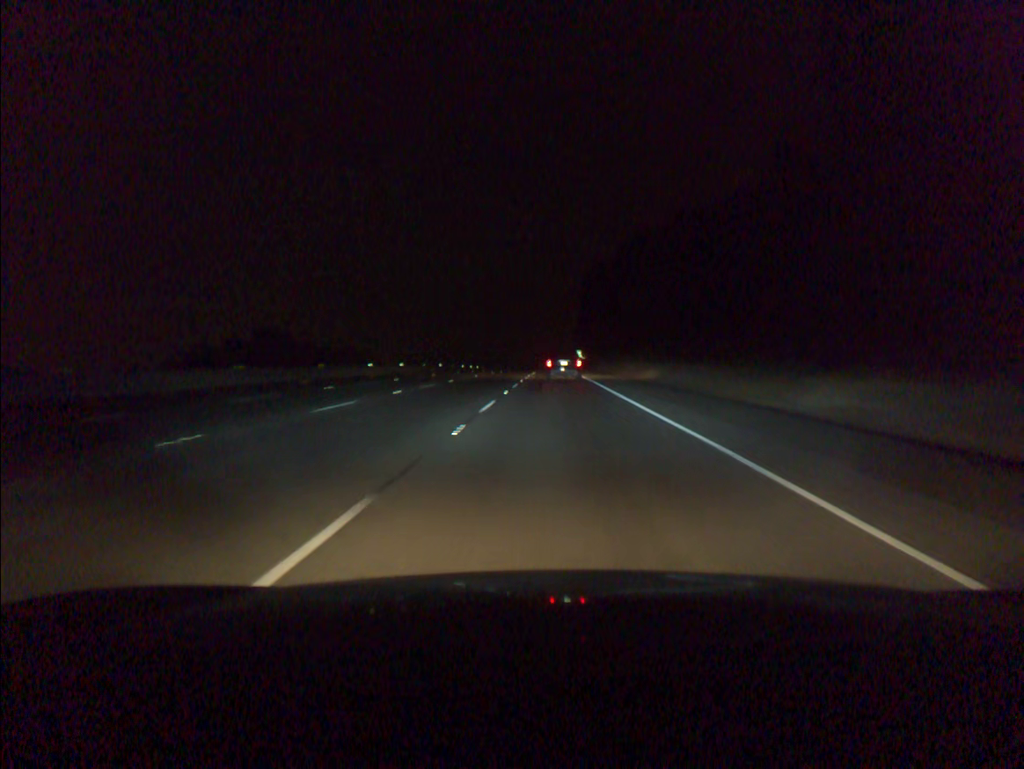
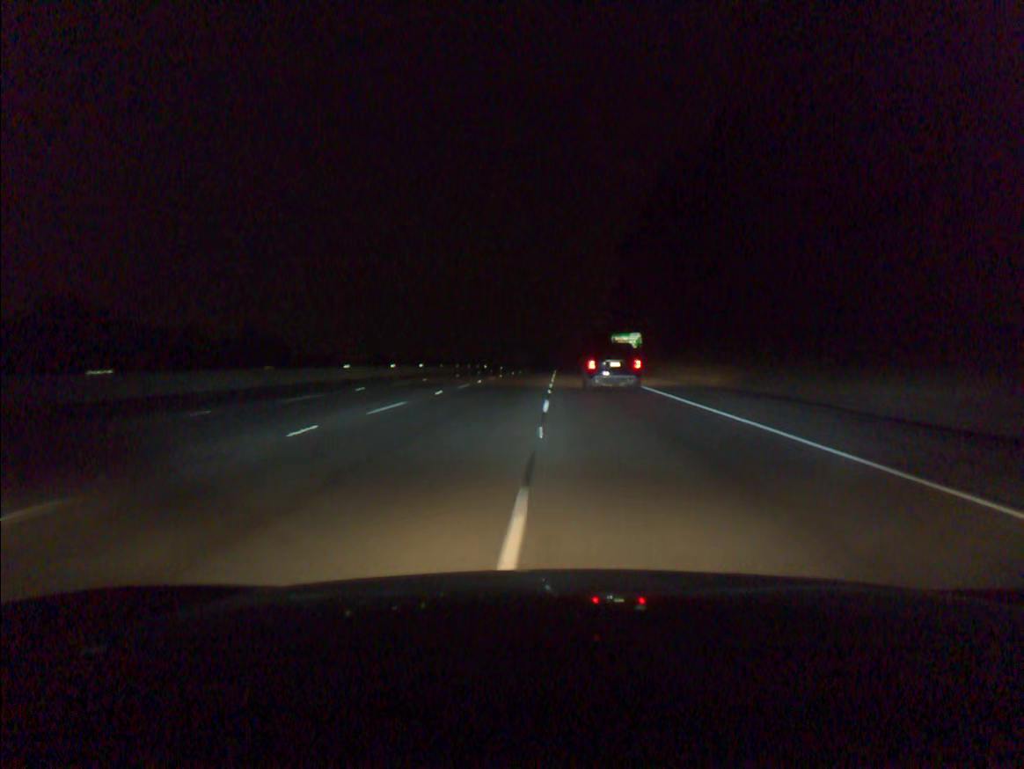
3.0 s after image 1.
(-0.2, +88.0) m; -1°
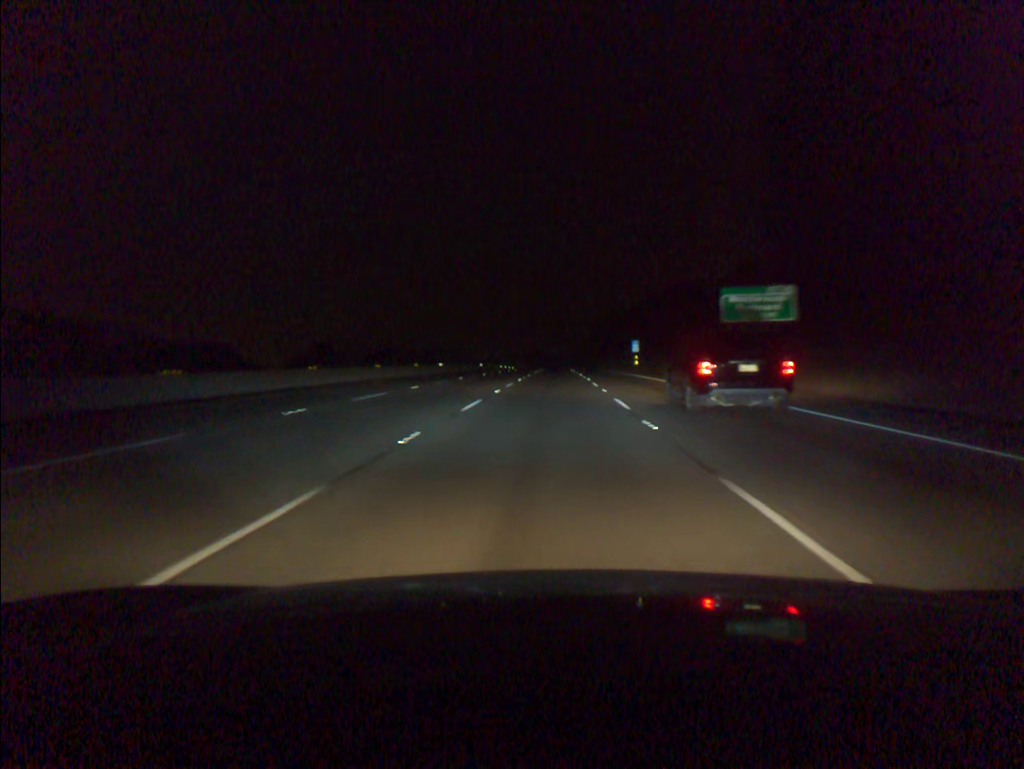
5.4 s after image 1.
(-0.4, +72.4) m; 0°
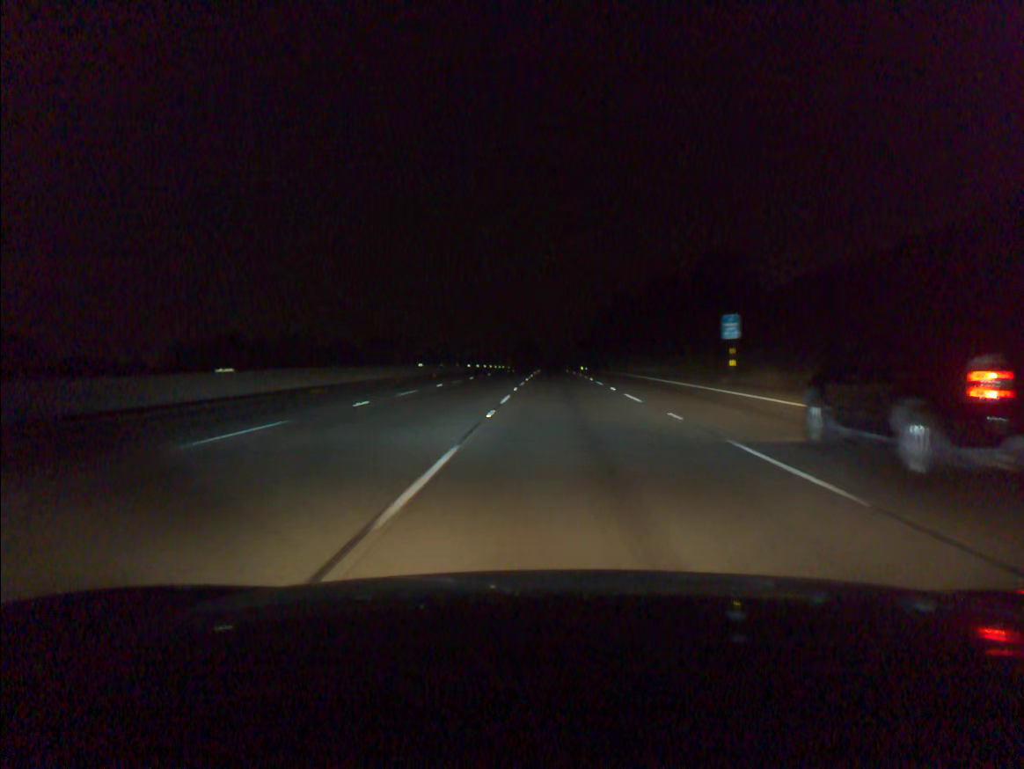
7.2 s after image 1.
(+0.3, +55.5) m; +1°
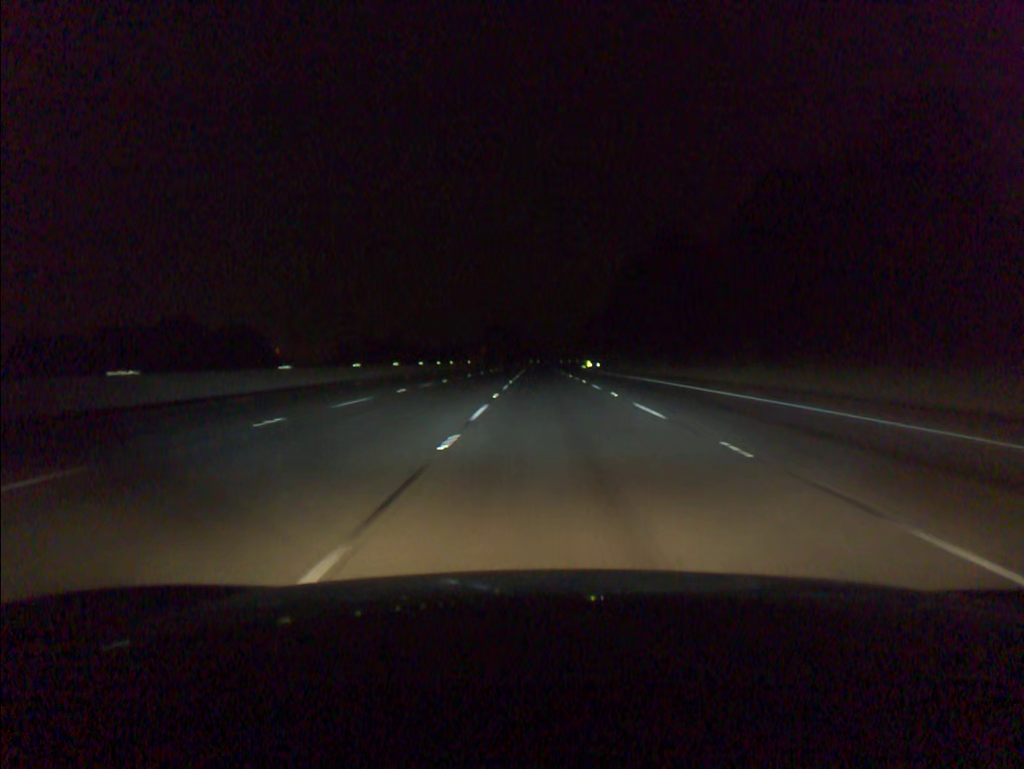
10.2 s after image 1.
(+0.8, +93.9) m; +1°
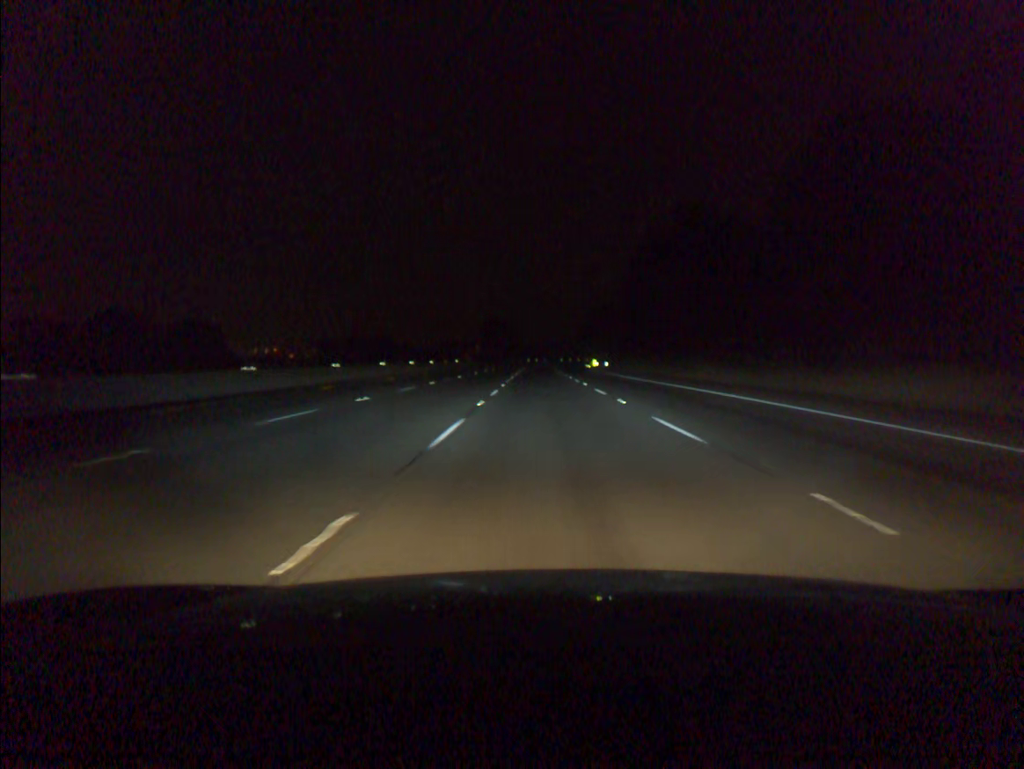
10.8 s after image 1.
(0.0, +19.0) m; 0°
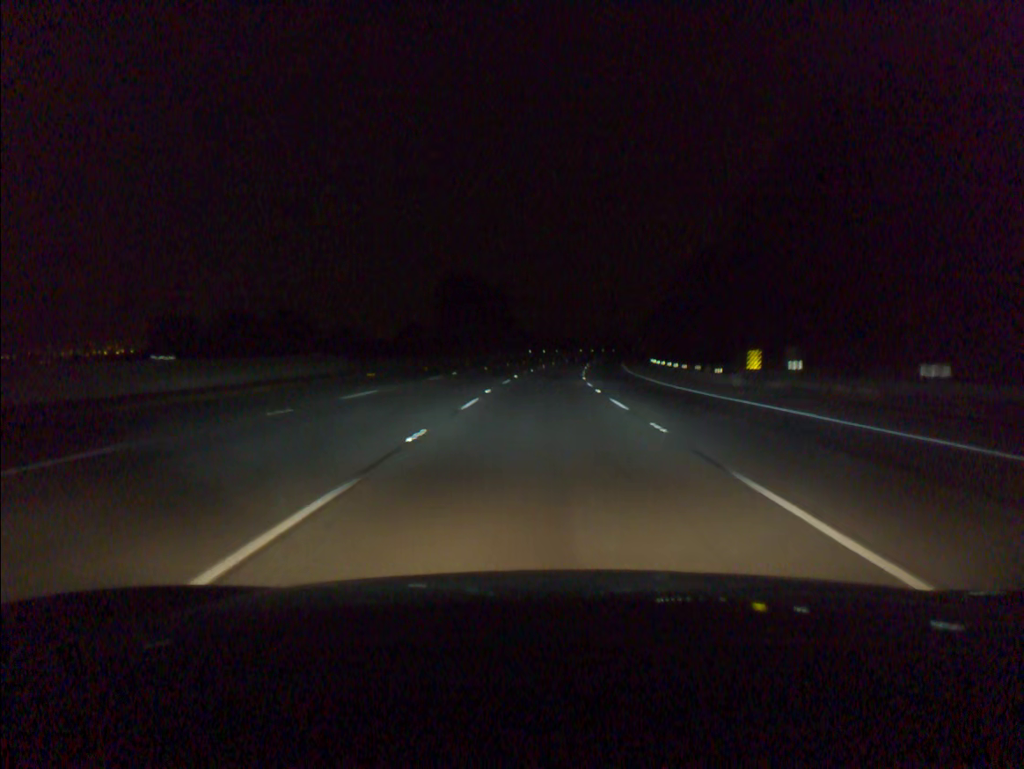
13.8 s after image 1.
(-0.4, +95.2) m; 0°
